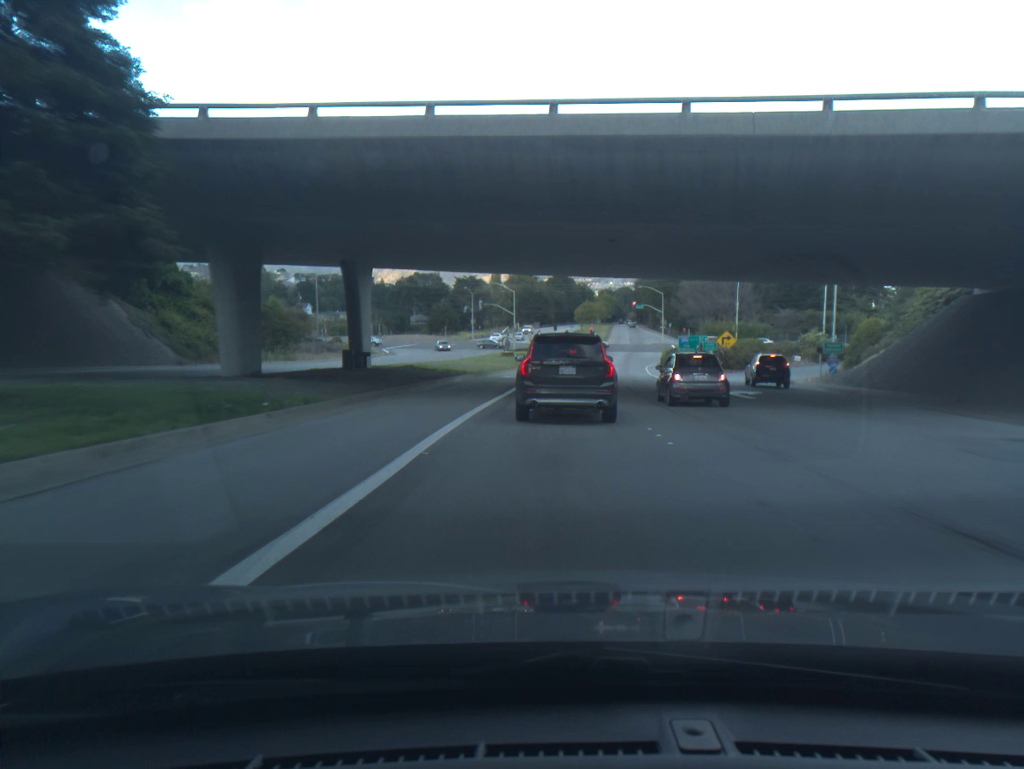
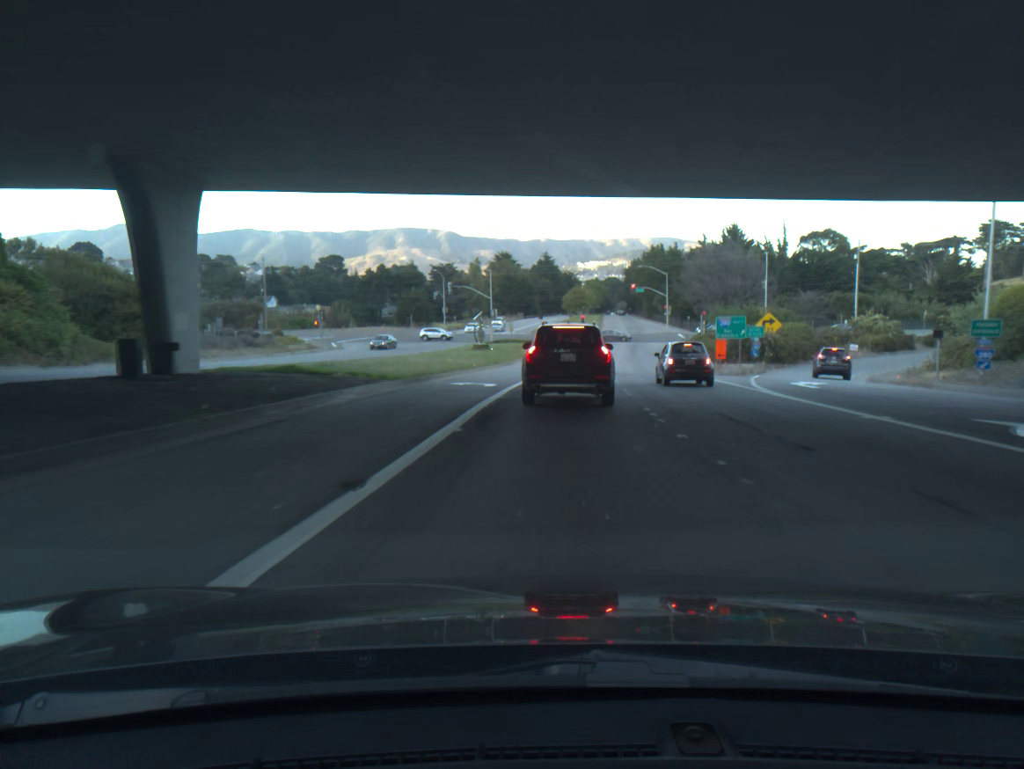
(0.0, +19.8) m; +1°
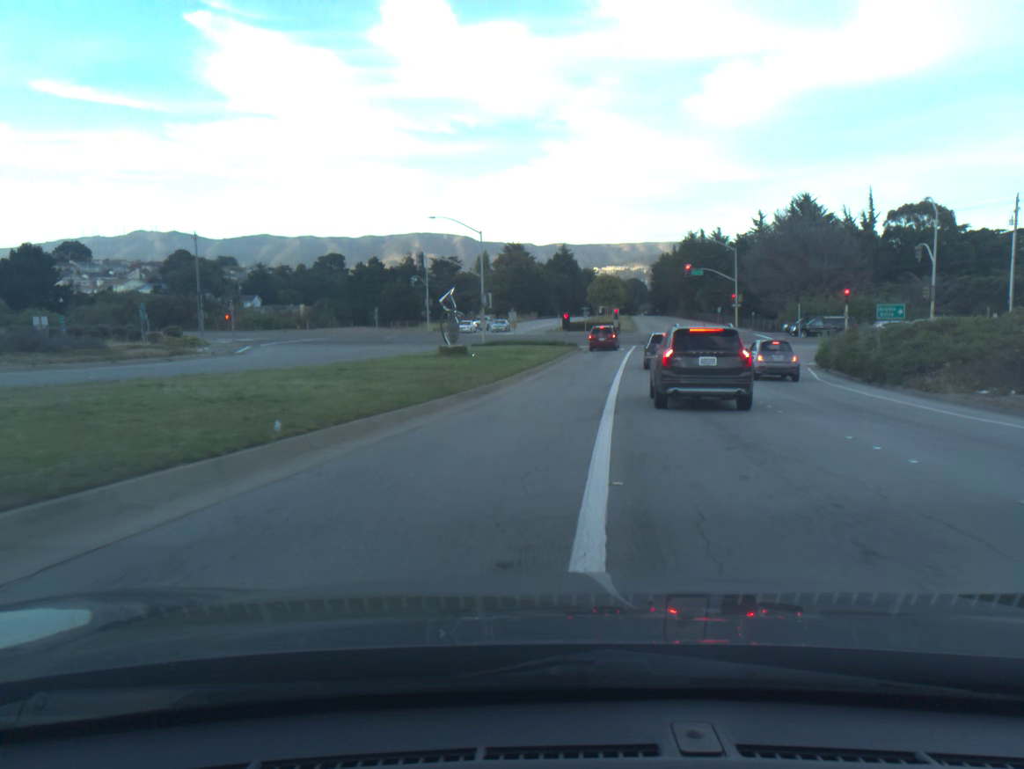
(-0.4, +33.3) m; -1°
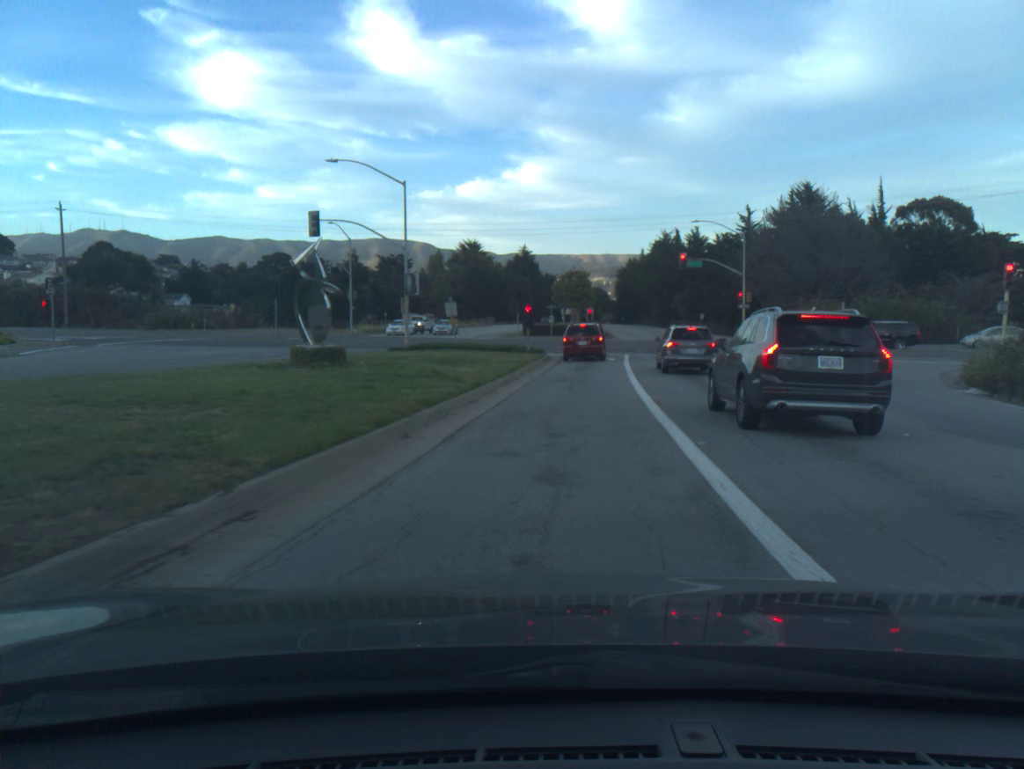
(+0.5, +19.2) m; +3°
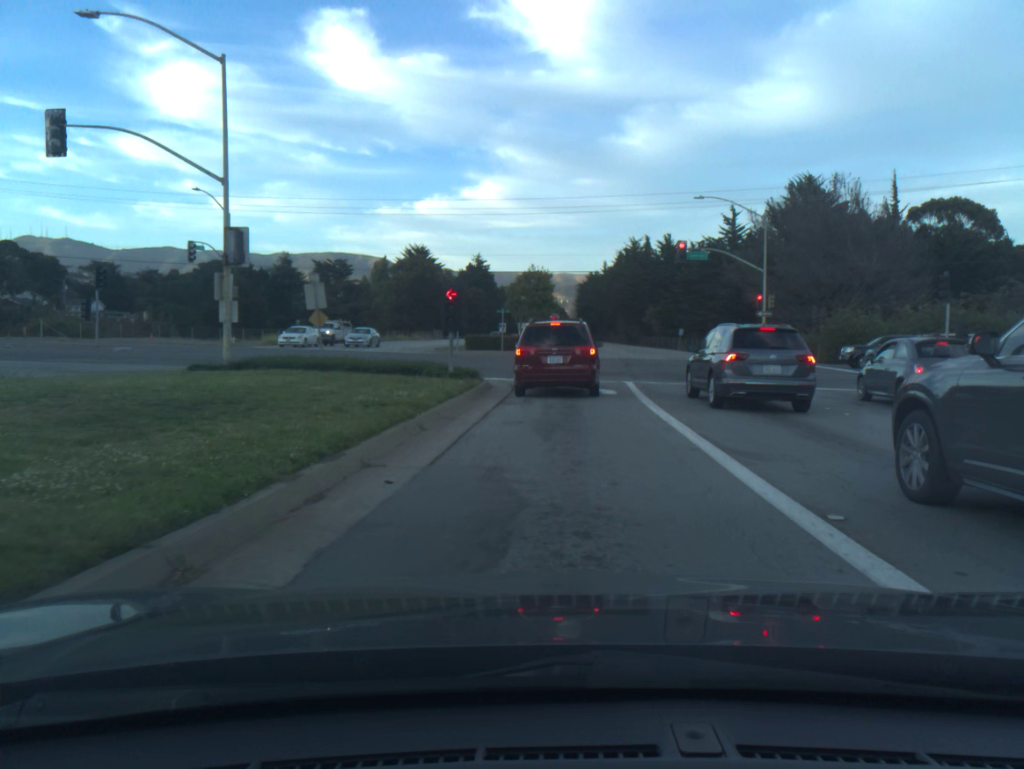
(+0.6, +18.8) m; +3°
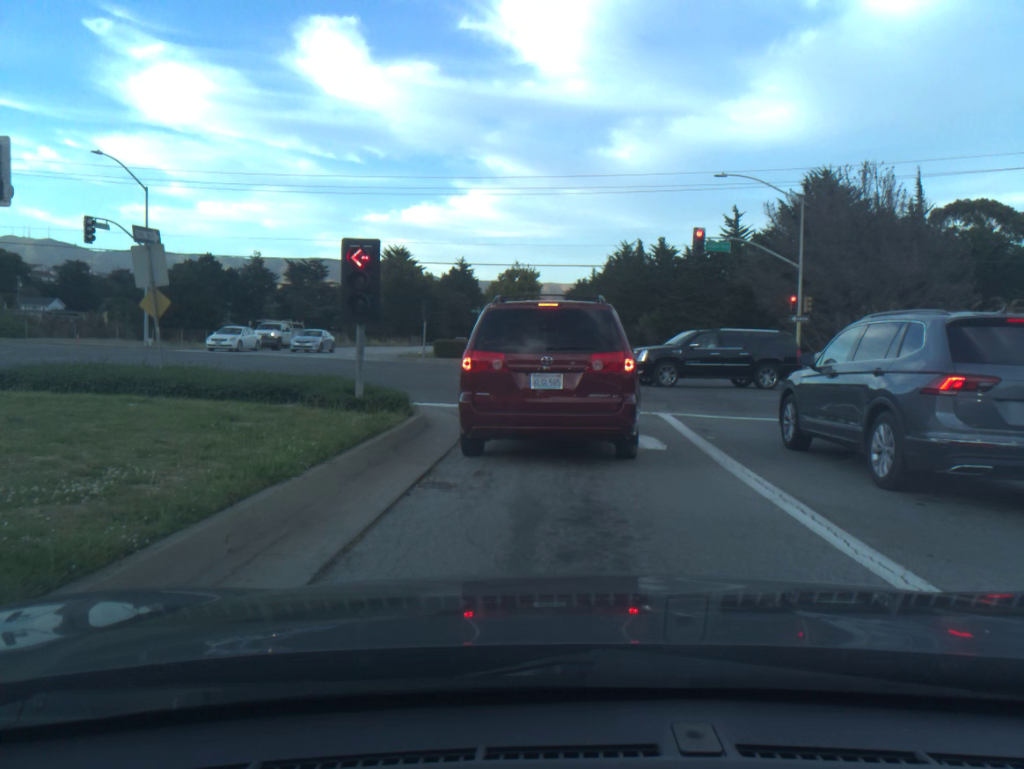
(+0.1, +9.6) m; +2°
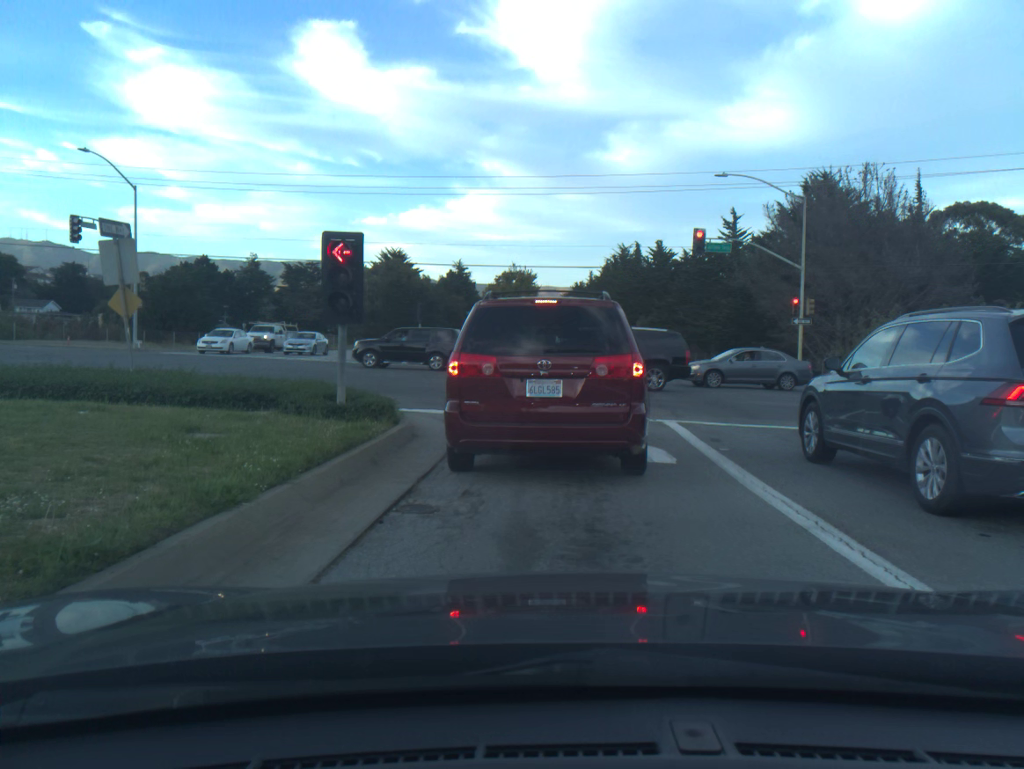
(0.0, +1.0) m; 0°
